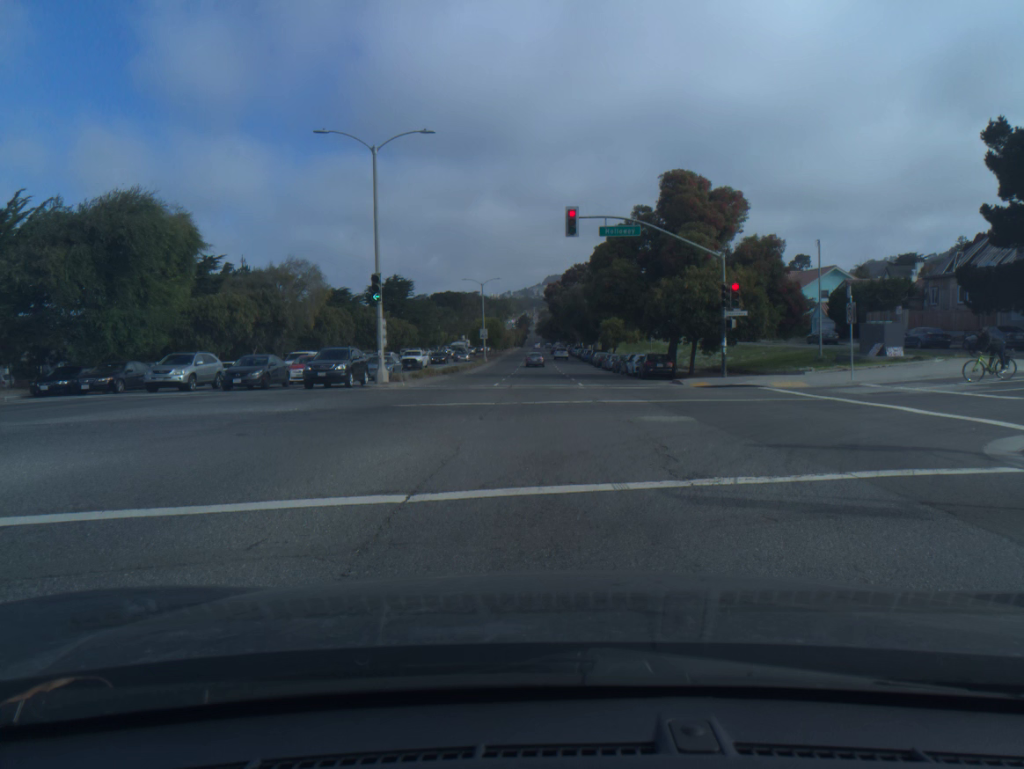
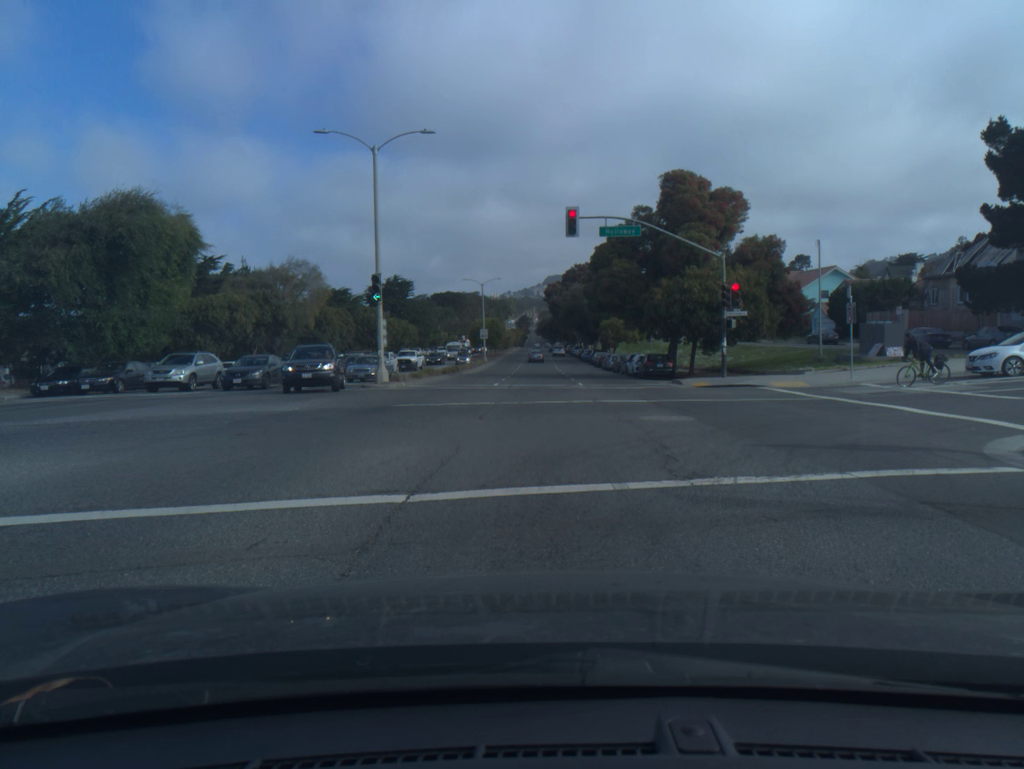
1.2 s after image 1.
(0.0, 0.0) m; 0°
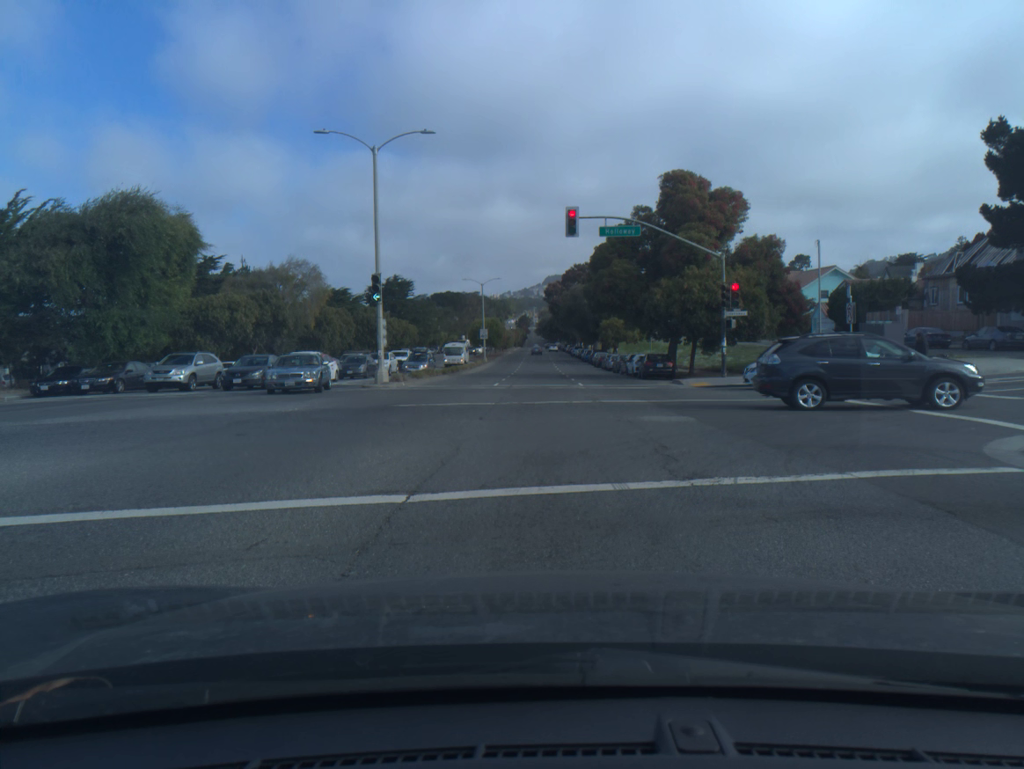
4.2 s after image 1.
(0.0, 0.0) m; 0°
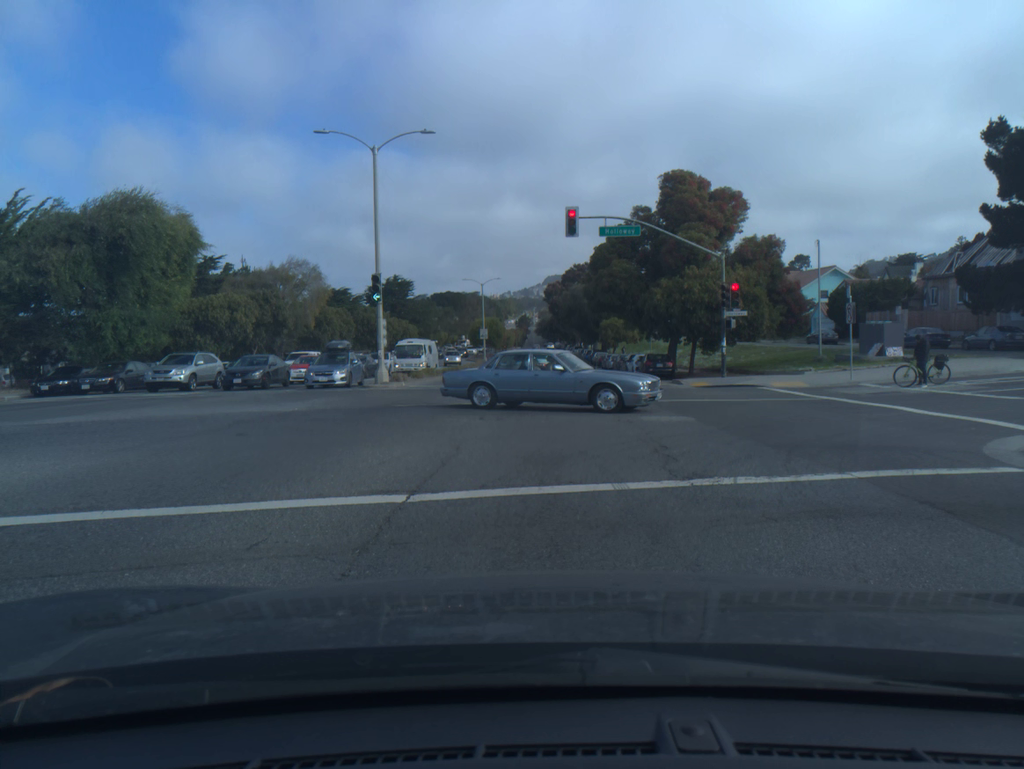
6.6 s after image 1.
(0.0, 0.0) m; 0°
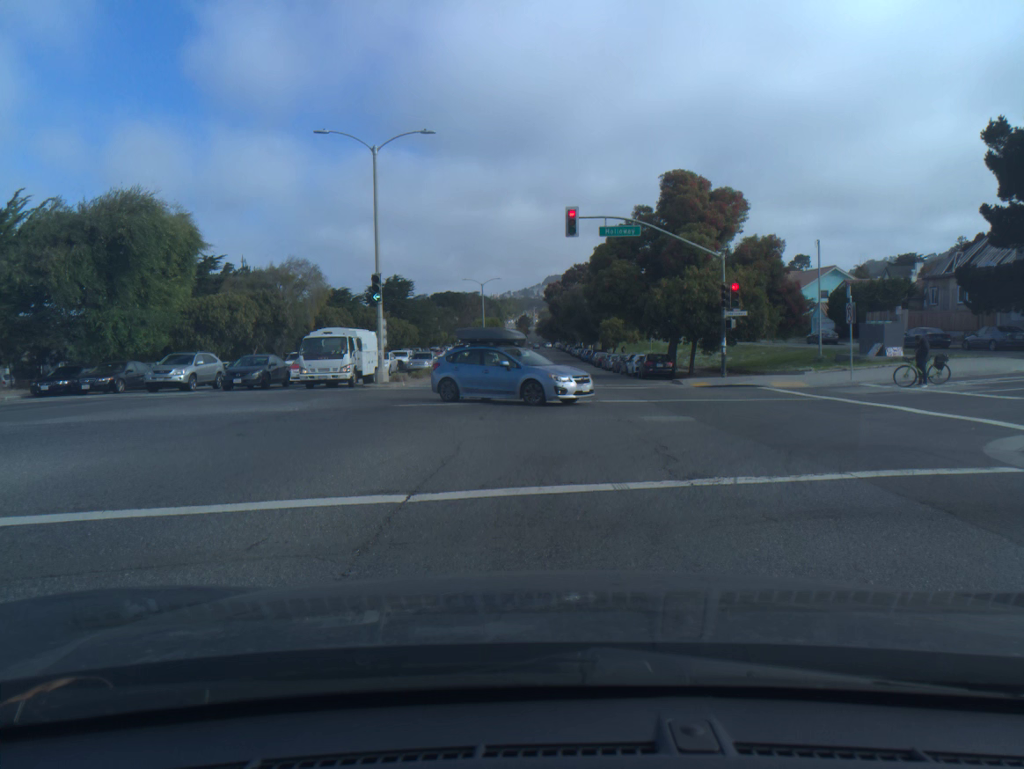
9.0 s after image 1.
(0.0, 0.0) m; 0°
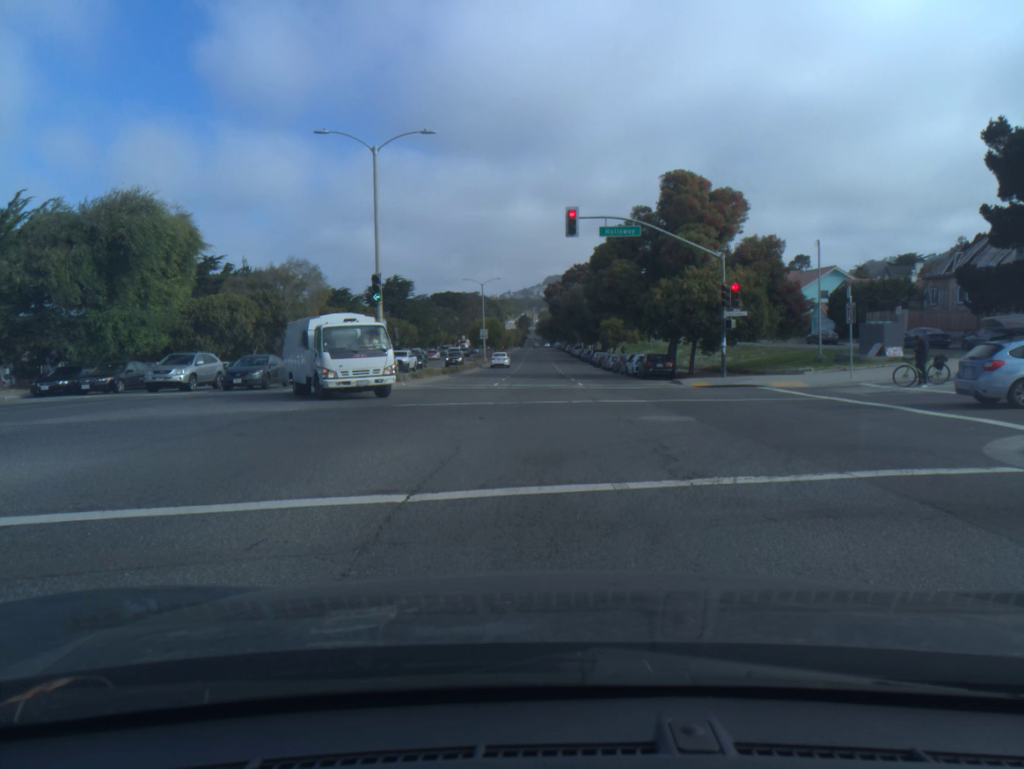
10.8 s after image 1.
(0.0, -0.1) m; 0°
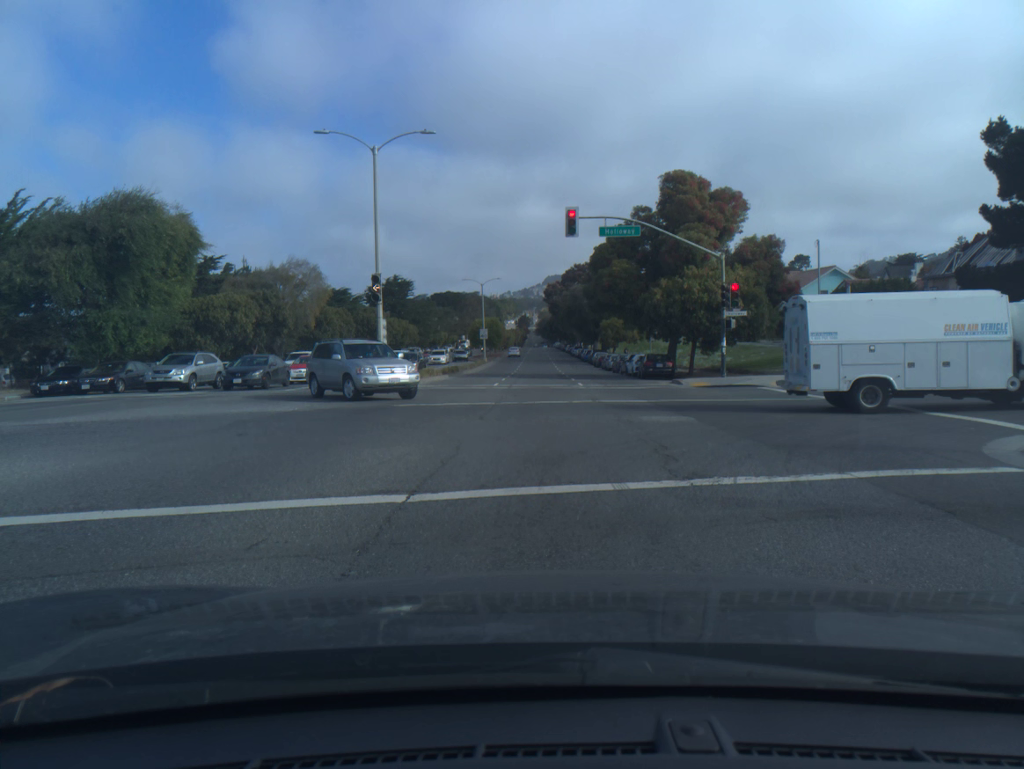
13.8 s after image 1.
(-0.1, 0.0) m; 0°
